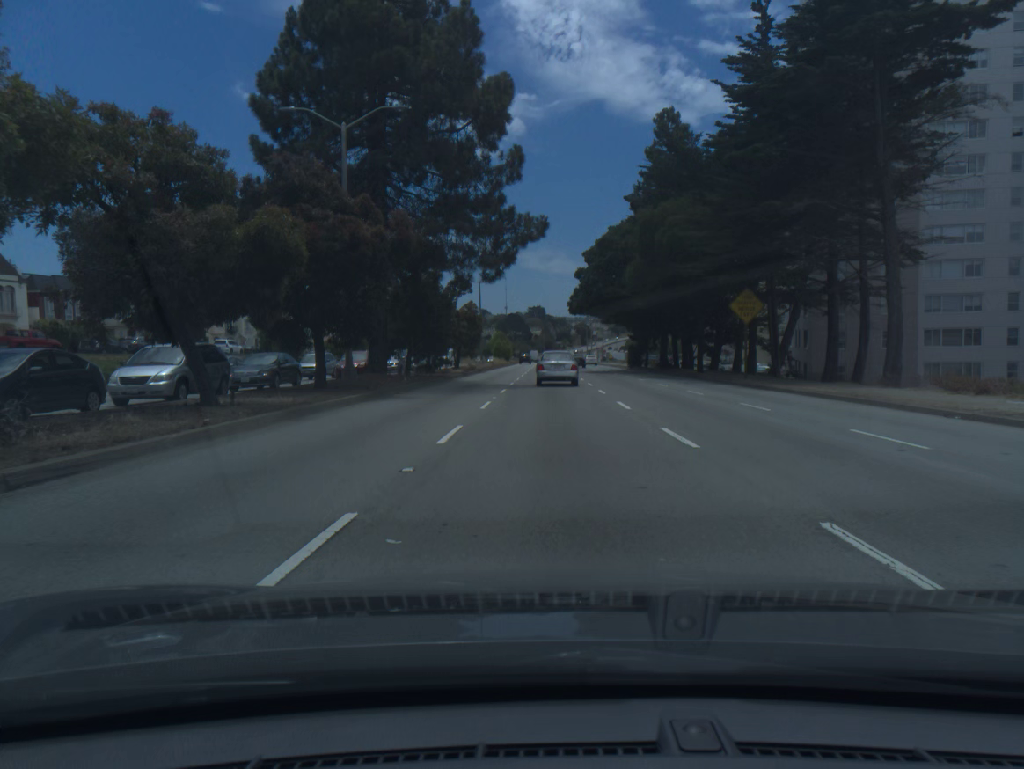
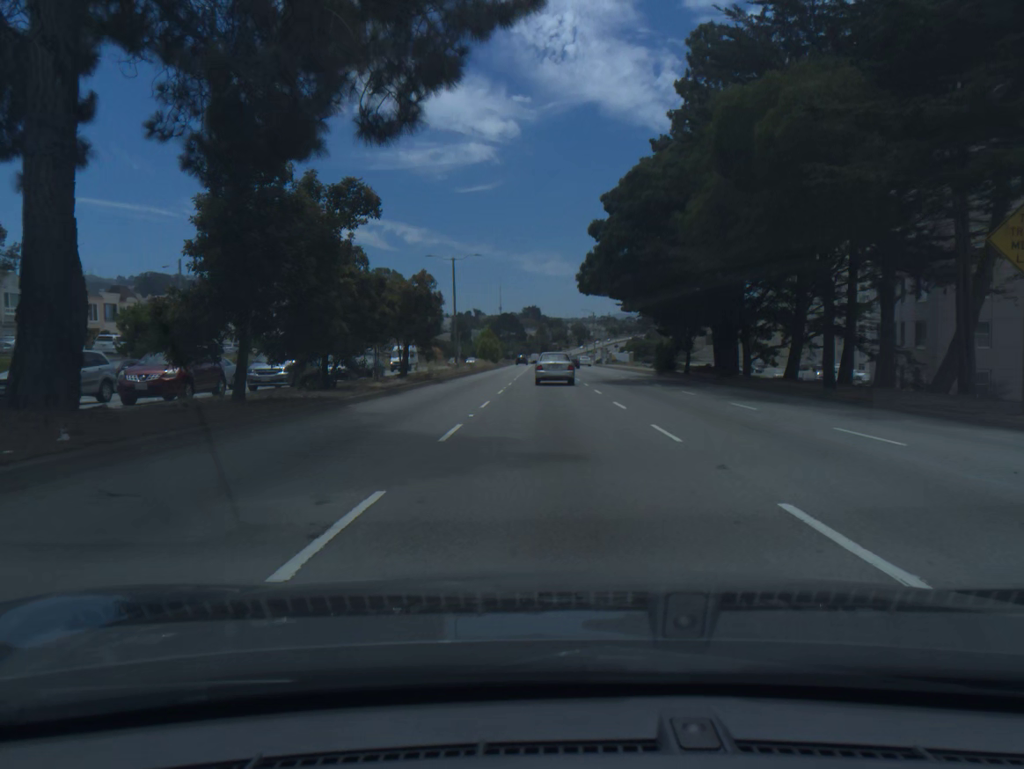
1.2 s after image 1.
(+0.1, +21.4) m; 0°
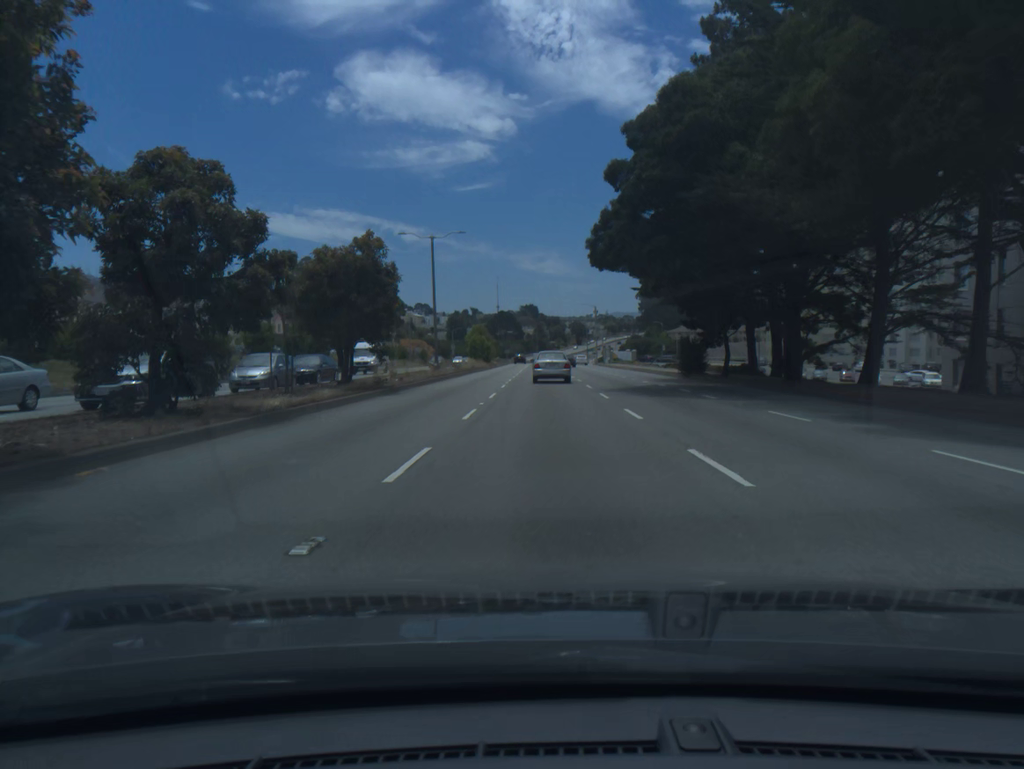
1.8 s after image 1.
(0.0, +11.1) m; 0°
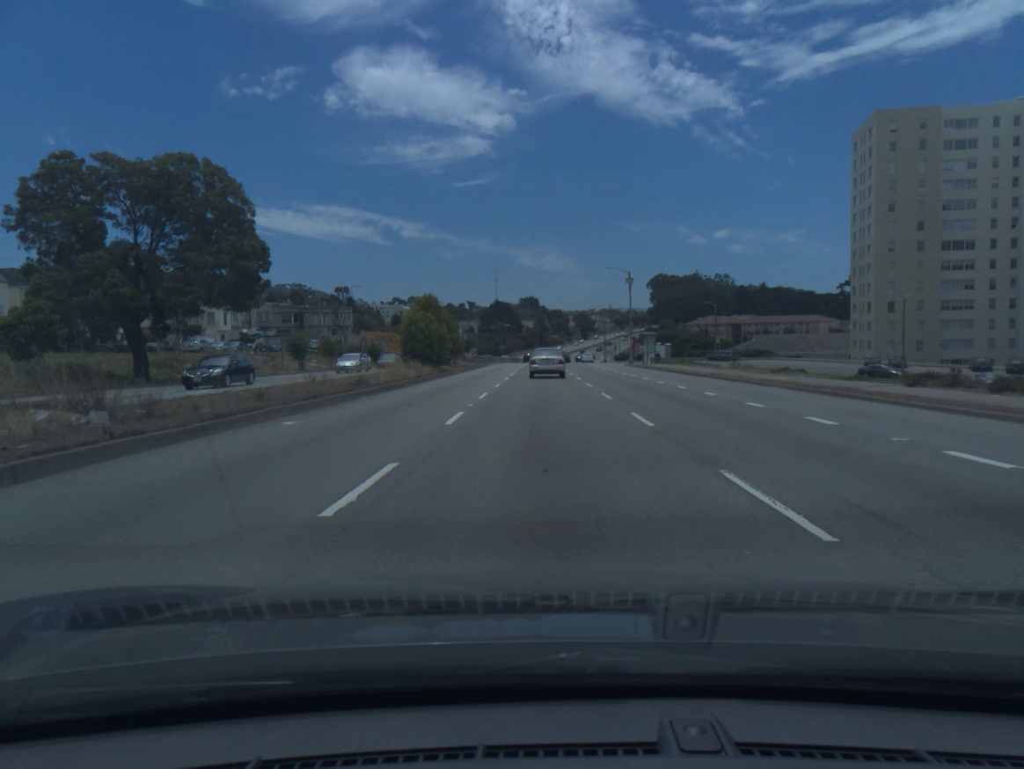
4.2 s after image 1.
(-0.1, +46.2) m; 0°
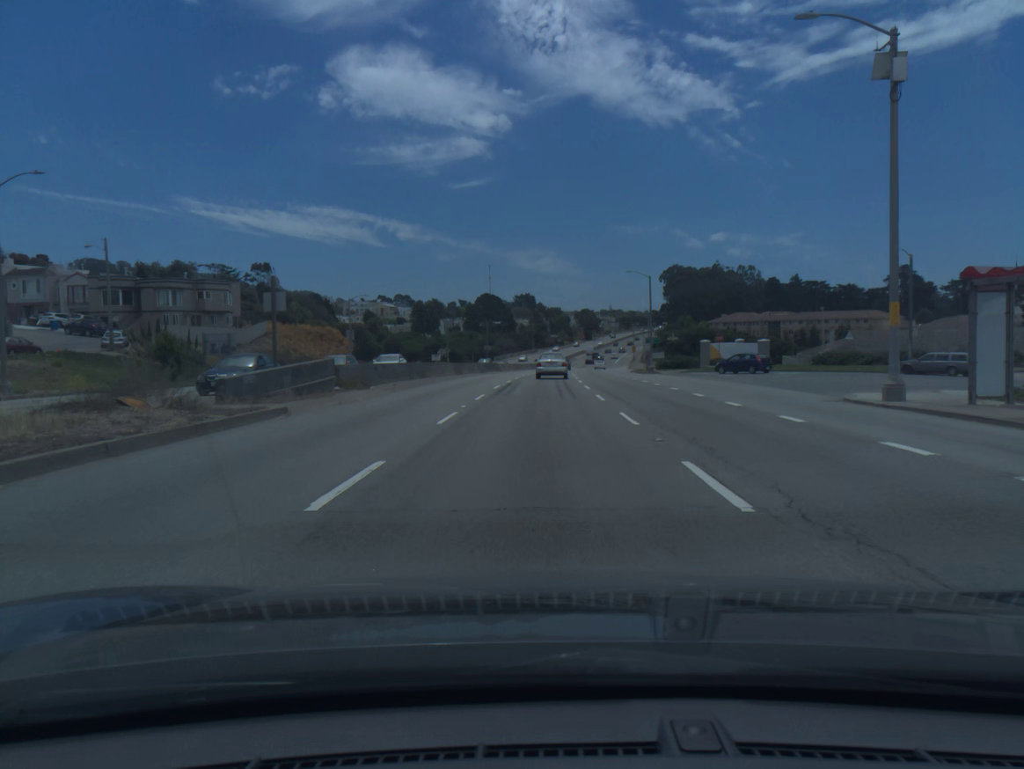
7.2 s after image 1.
(+0.1, +58.9) m; 0°
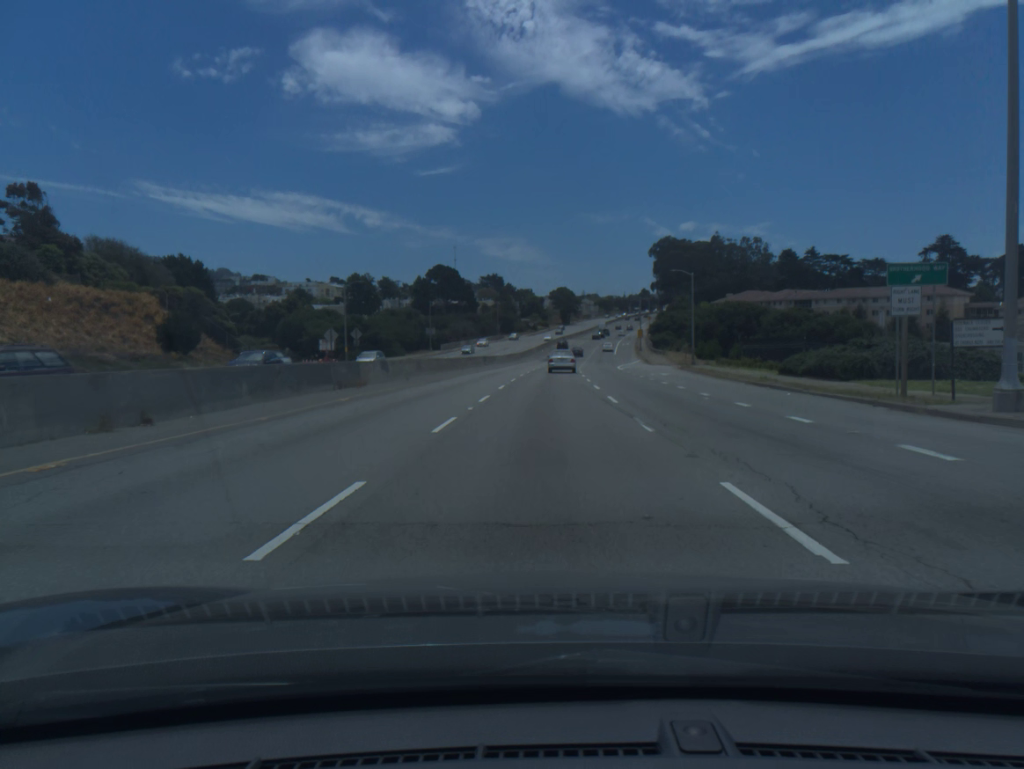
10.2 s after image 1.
(+0.7, +60.4) m; +2°
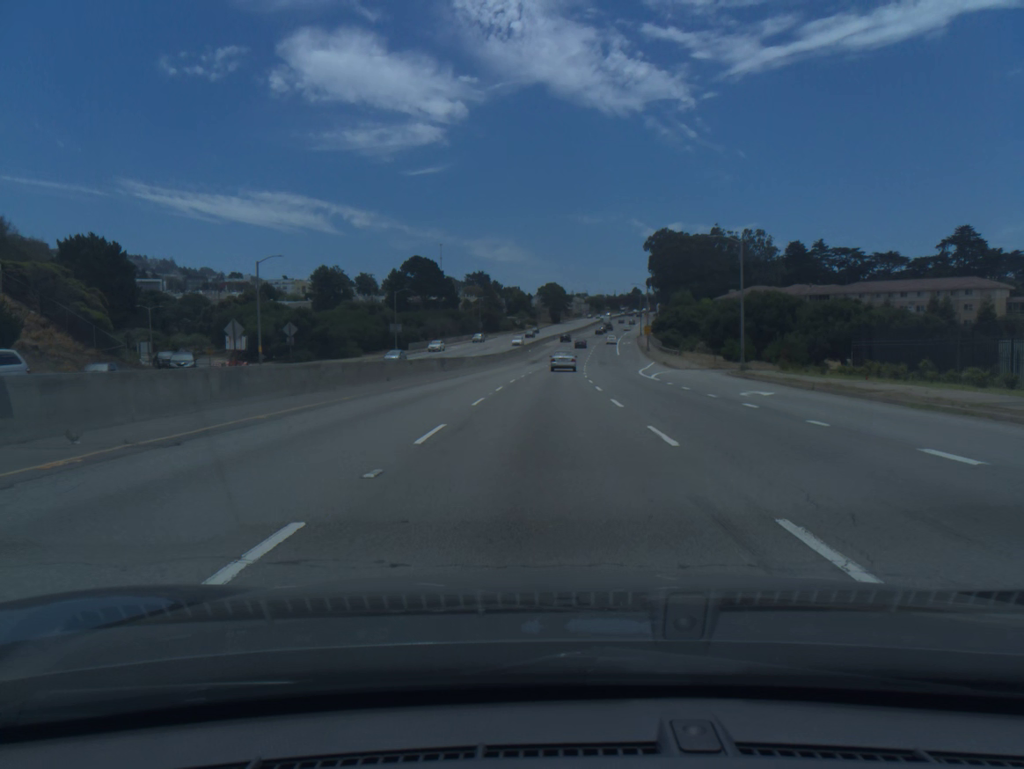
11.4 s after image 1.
(+0.2, +23.9) m; +1°
